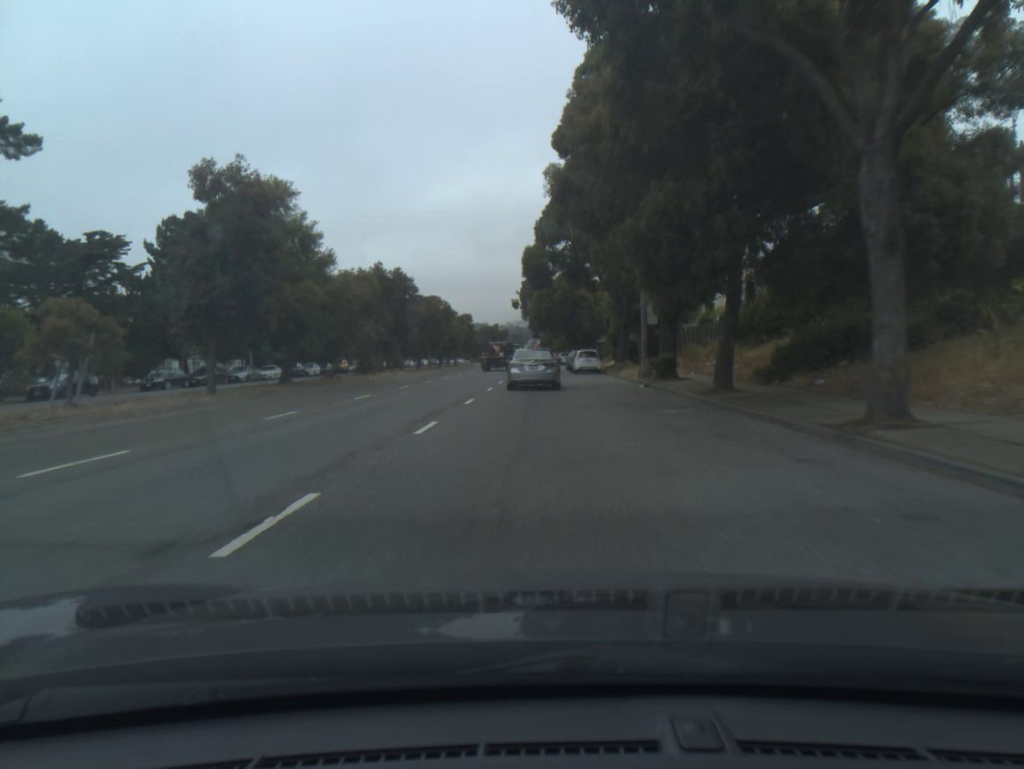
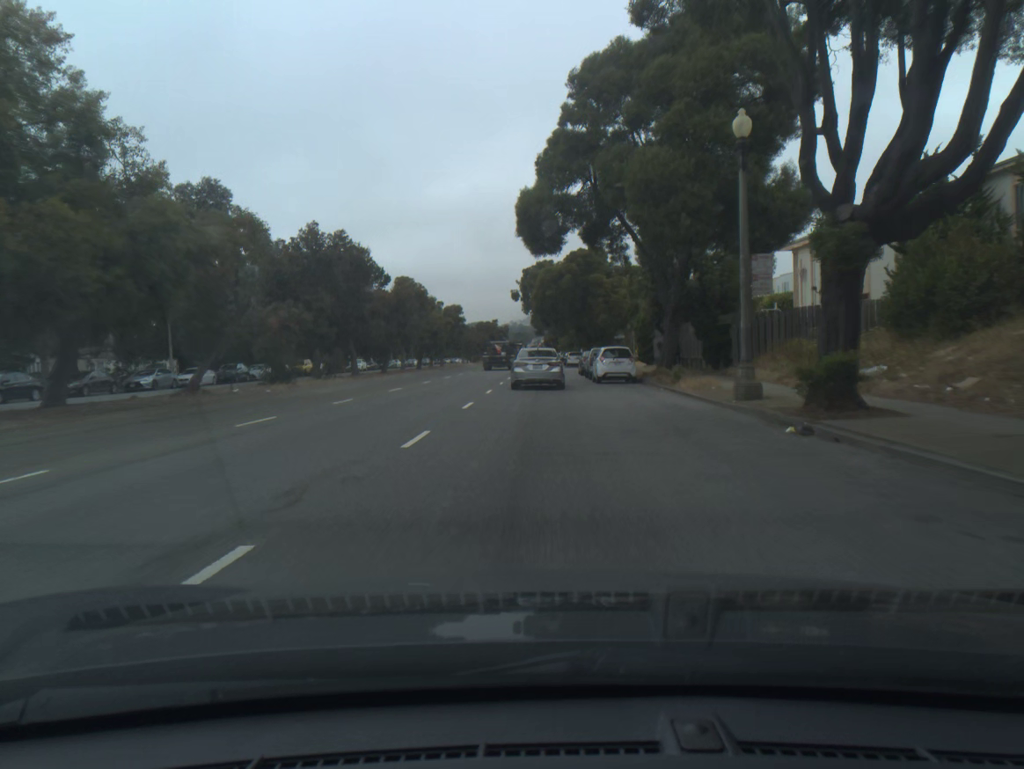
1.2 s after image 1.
(0.0, +16.6) m; 0°
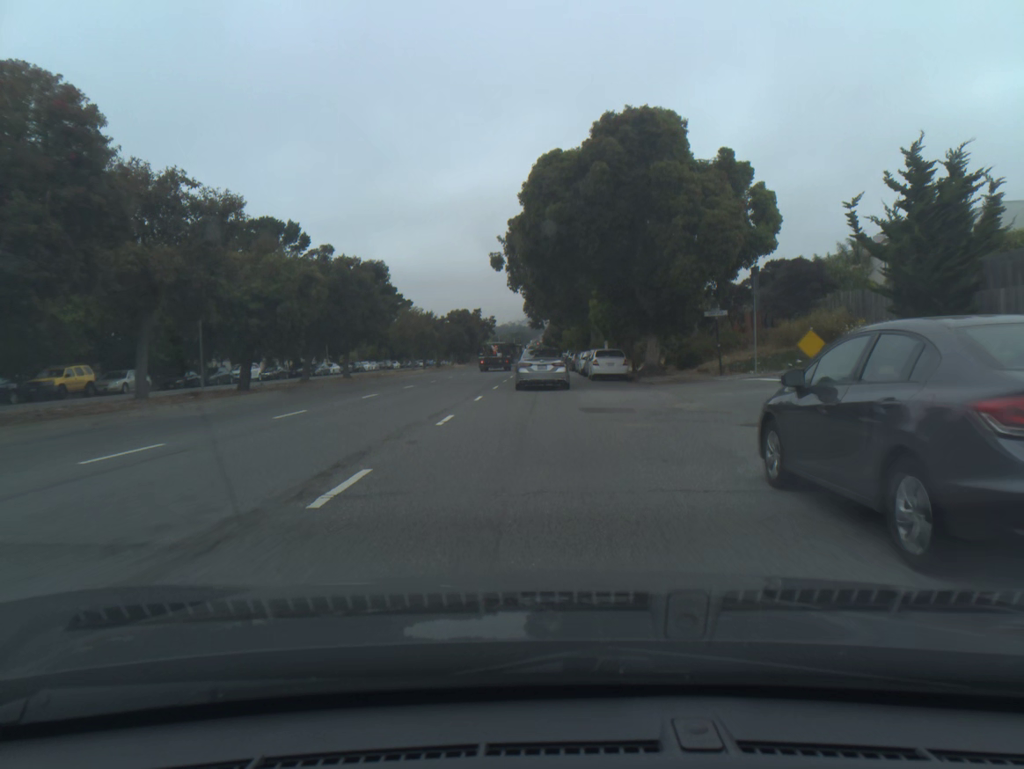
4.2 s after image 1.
(0.0, +40.5) m; 0°
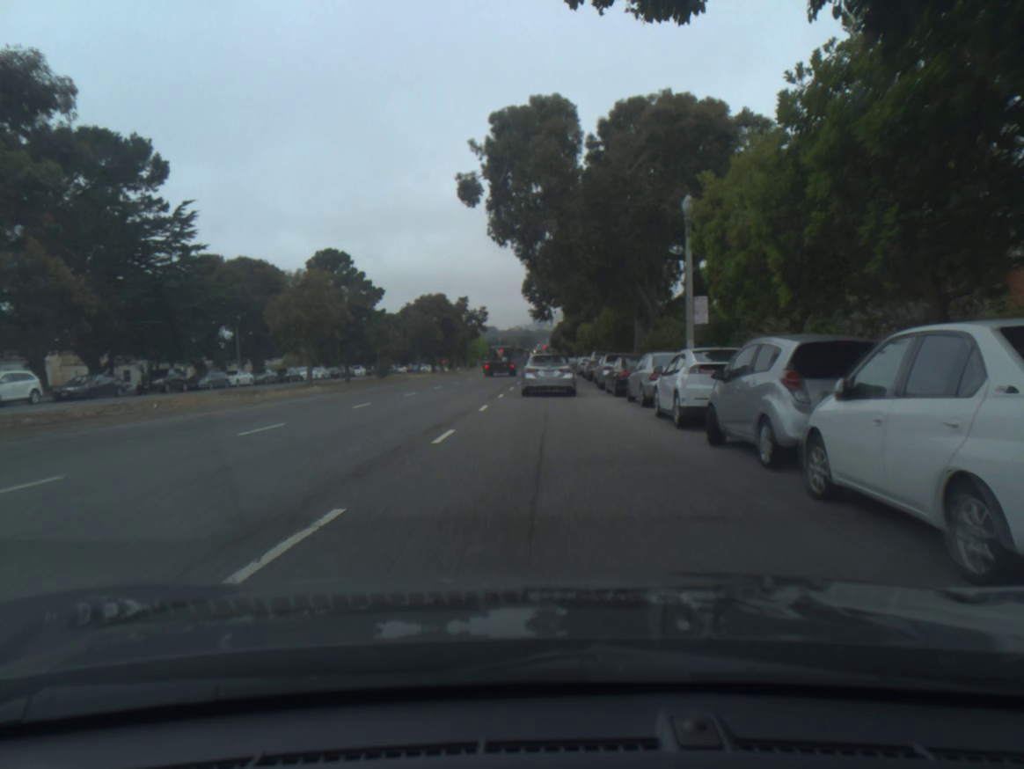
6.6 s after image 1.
(-0.1, +31.6) m; -1°
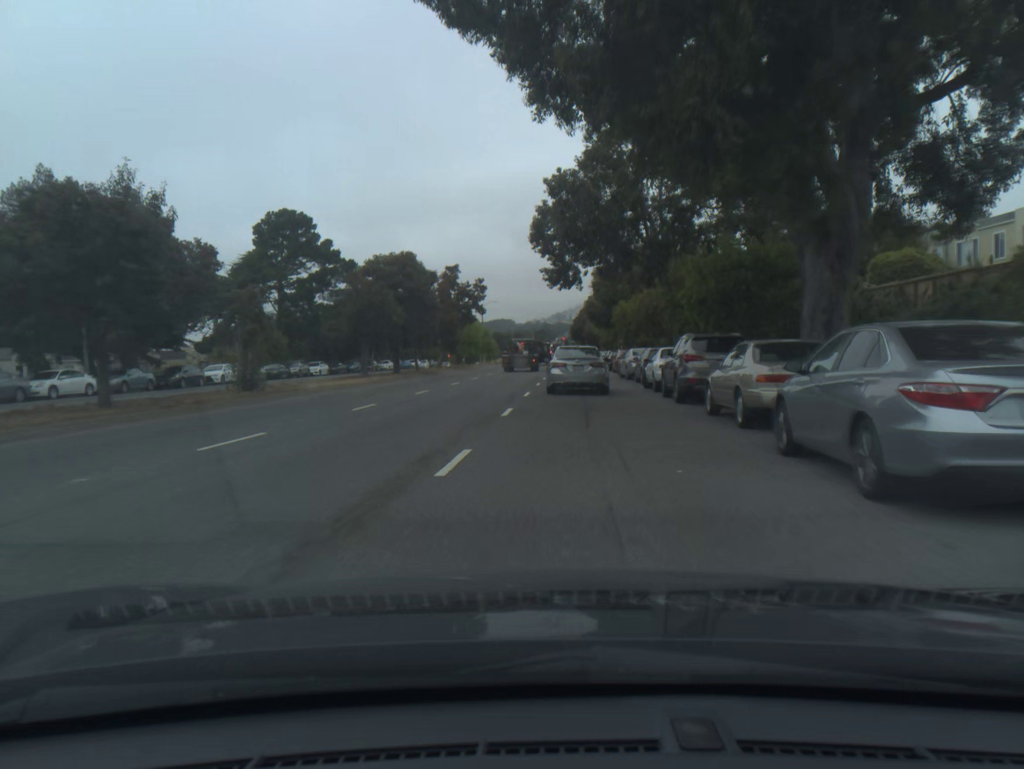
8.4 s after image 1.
(-0.2, +25.3) m; -1°
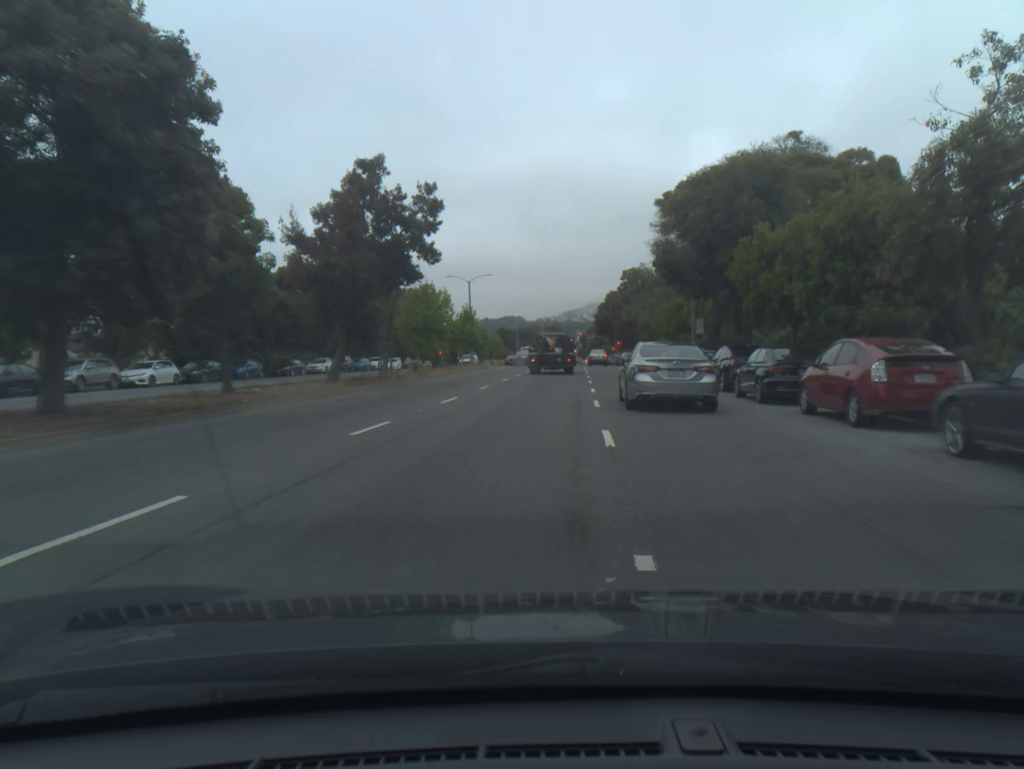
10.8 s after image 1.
(-0.4, +35.3) m; -1°
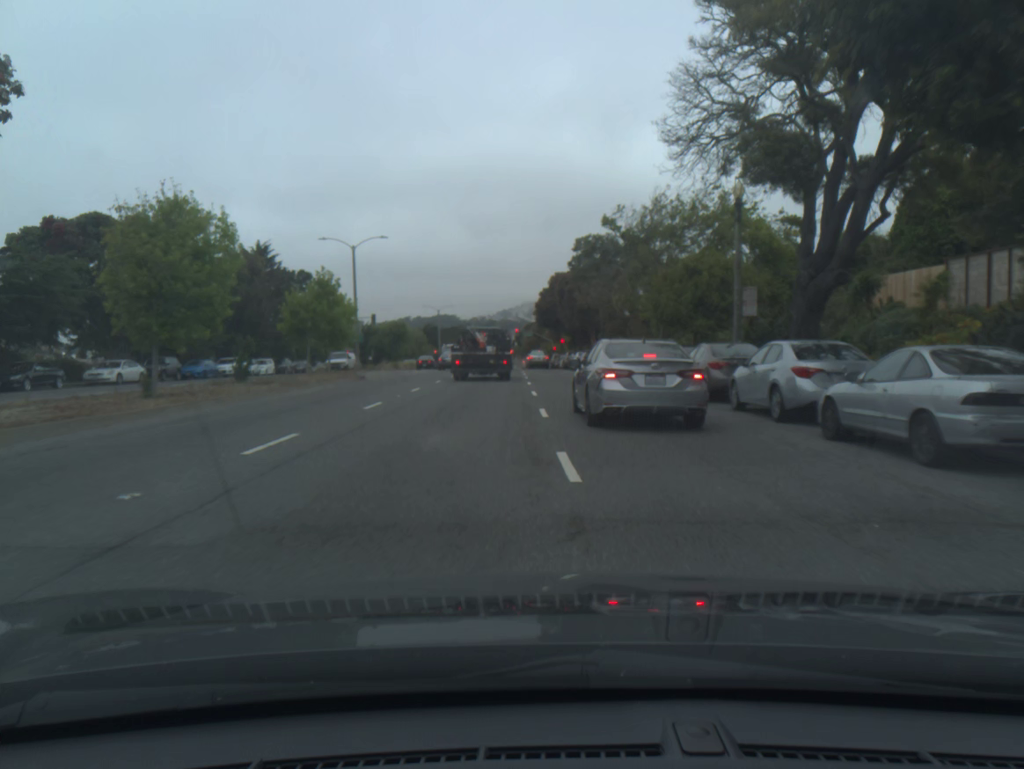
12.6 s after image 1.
(+0.9, +24.1) m; +5°
